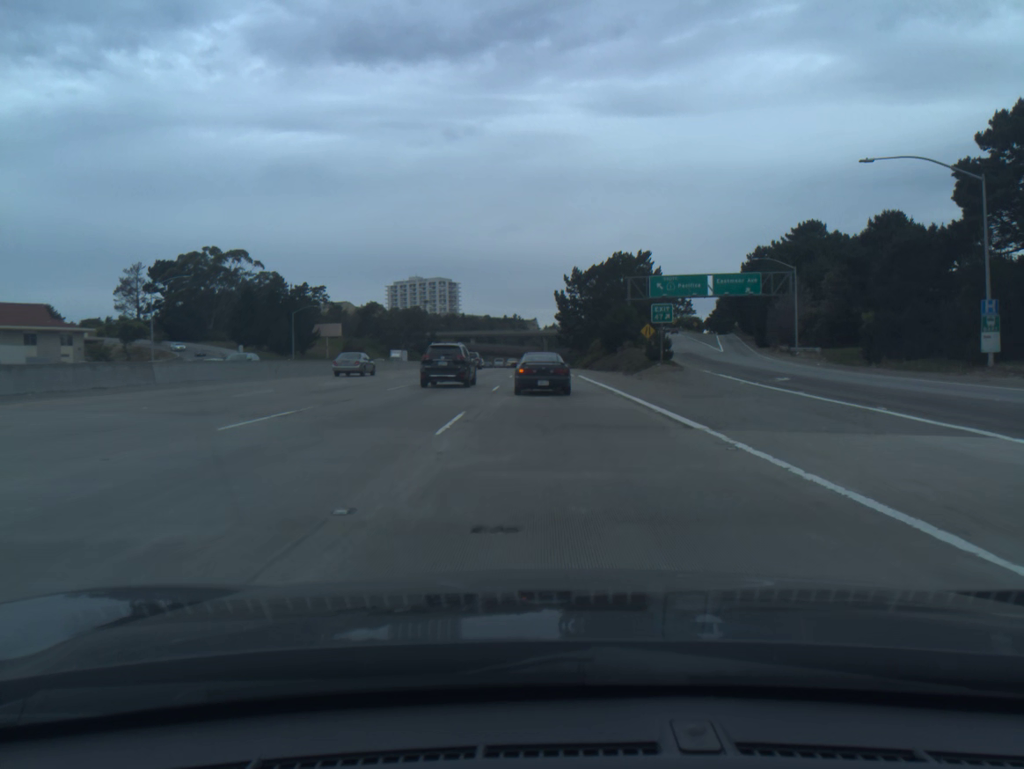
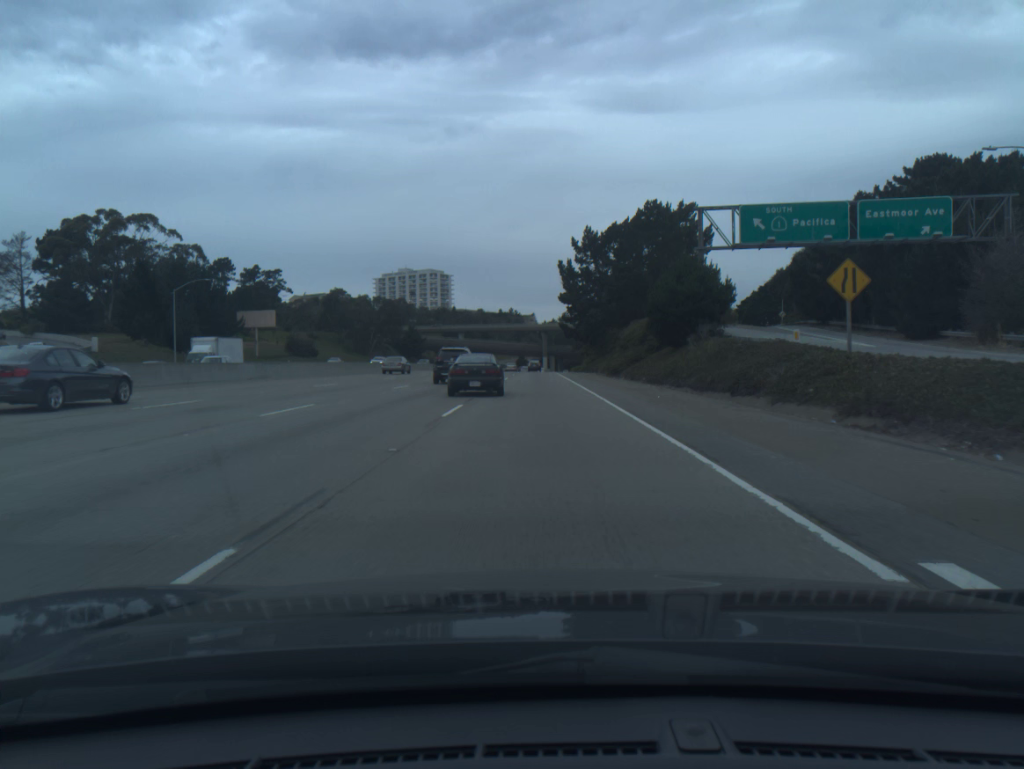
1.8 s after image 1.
(+0.1, +43.1) m; 0°
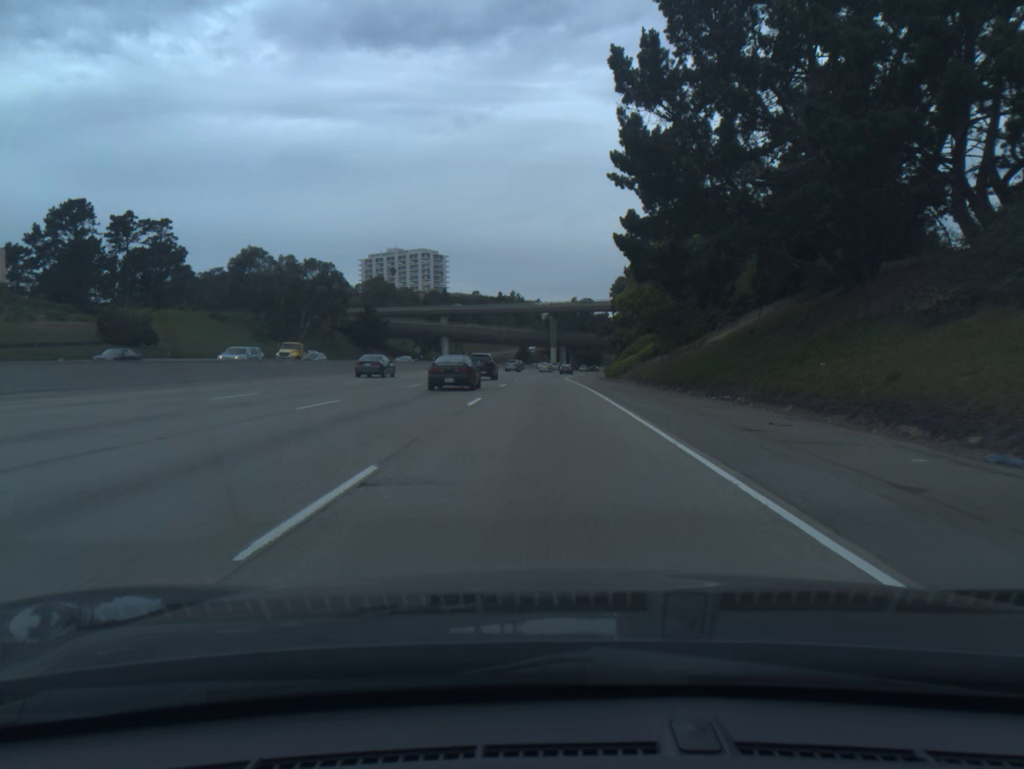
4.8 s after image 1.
(-0.5, +69.5) m; 0°
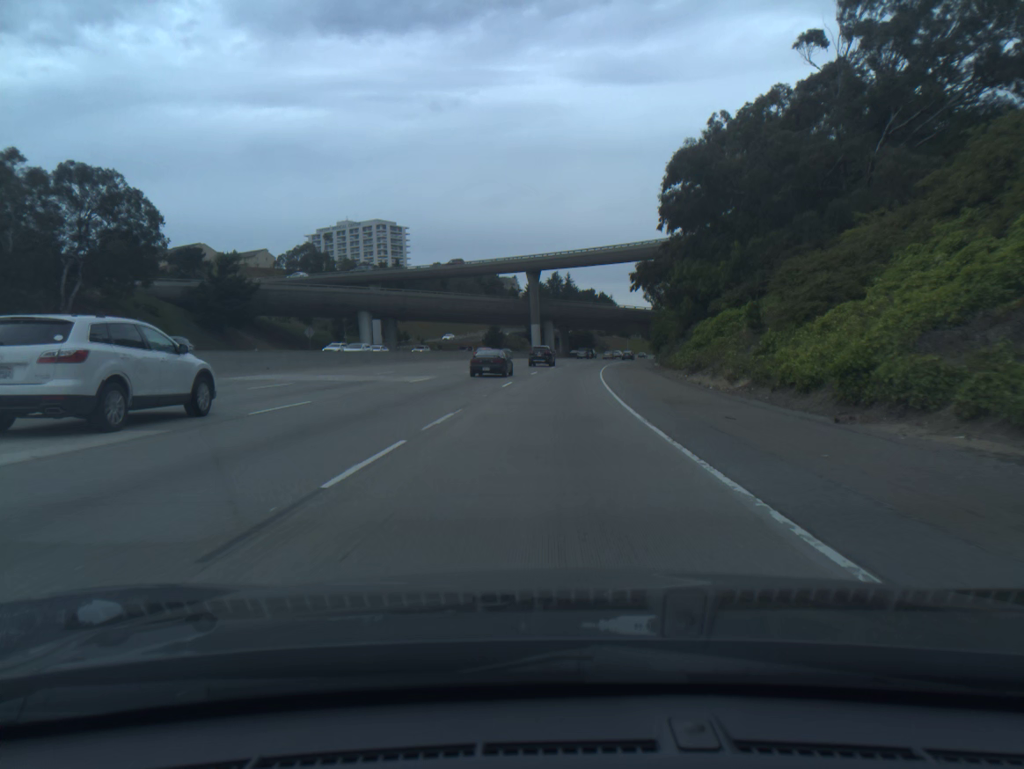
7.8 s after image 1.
(+0.5, +70.4) m; +2°
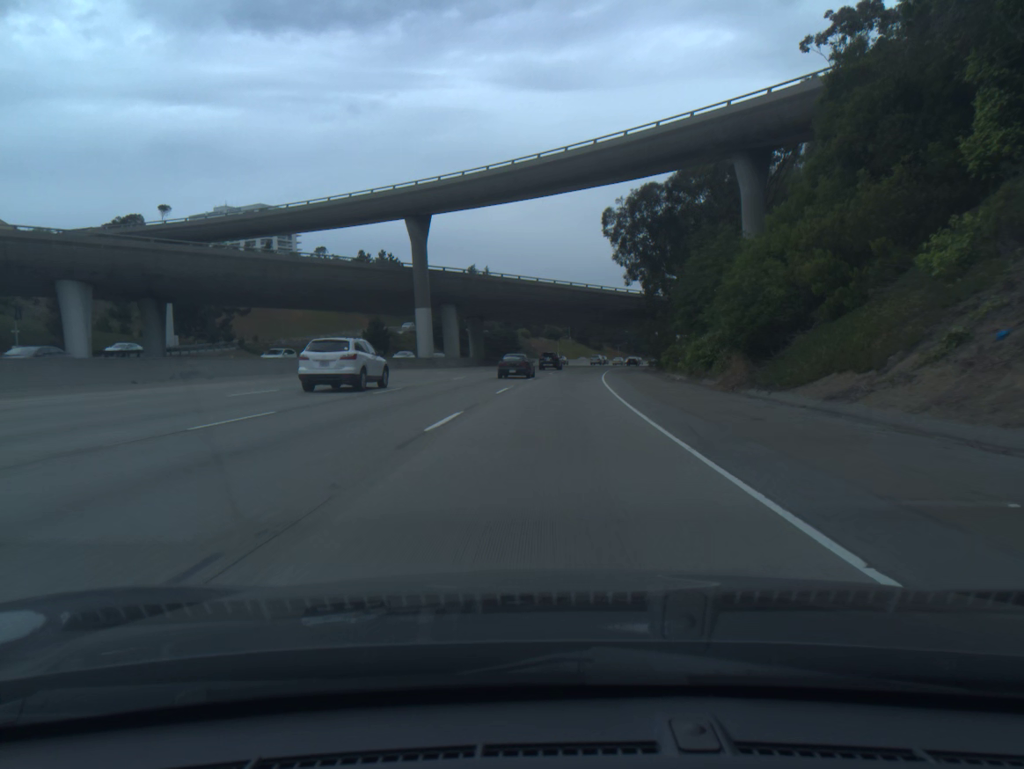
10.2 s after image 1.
(+2.6, +59.2) m; +5°
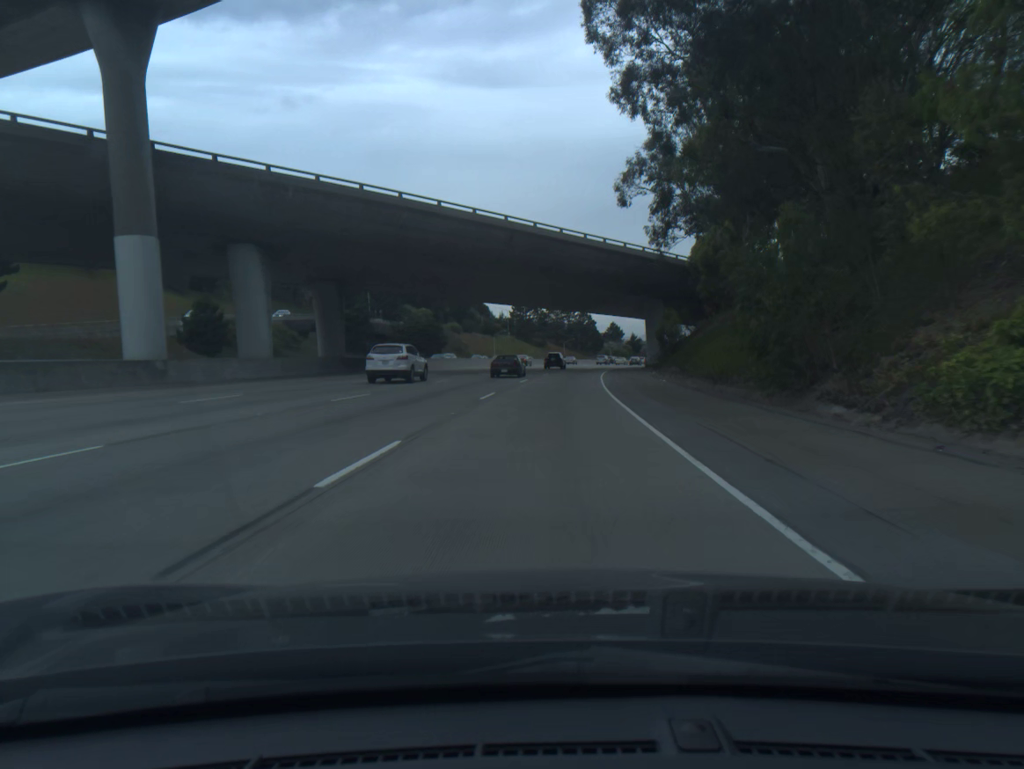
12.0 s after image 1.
(+1.9, +45.9) m; +5°
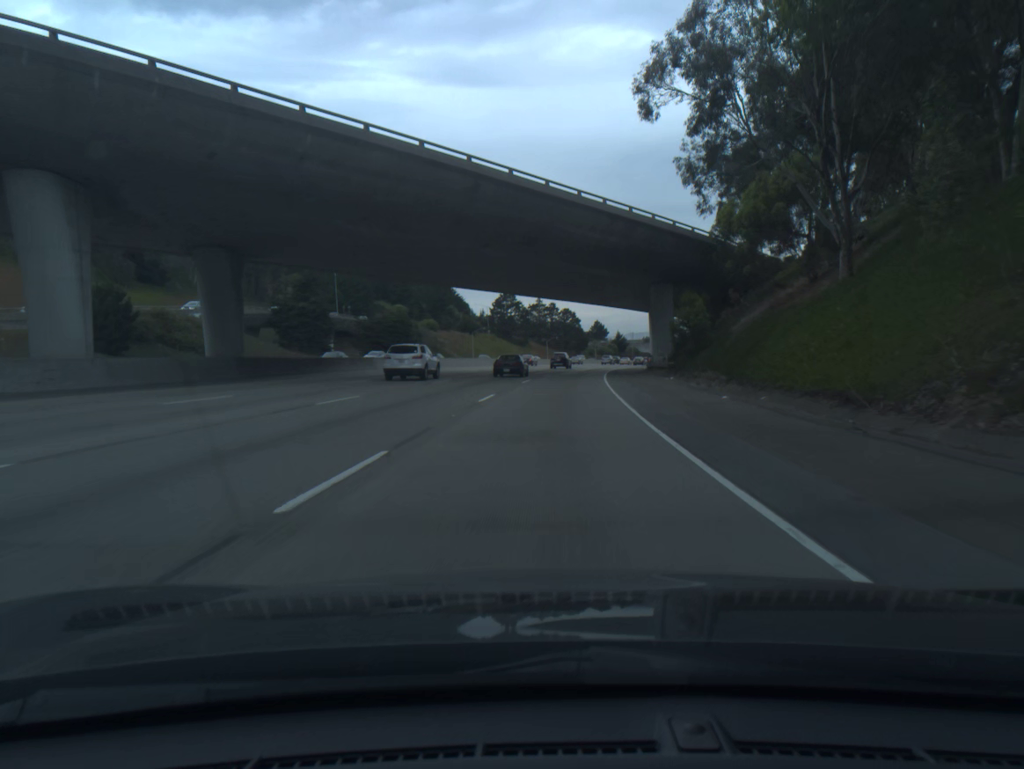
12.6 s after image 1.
(+0.2, +15.6) m; +1°
